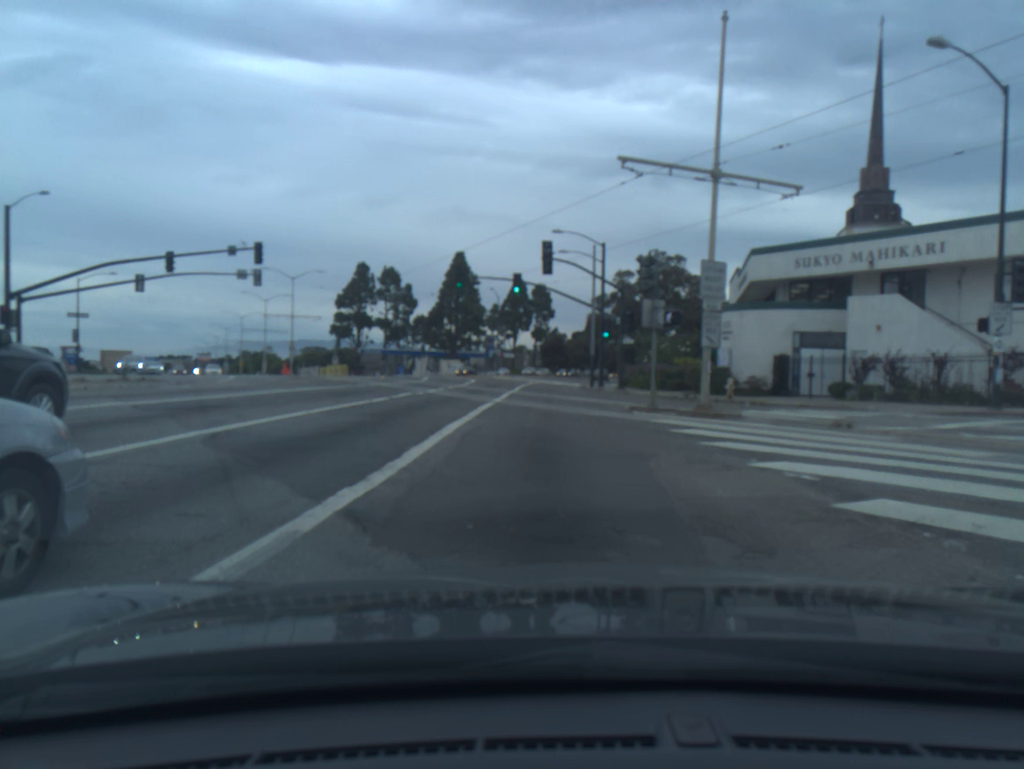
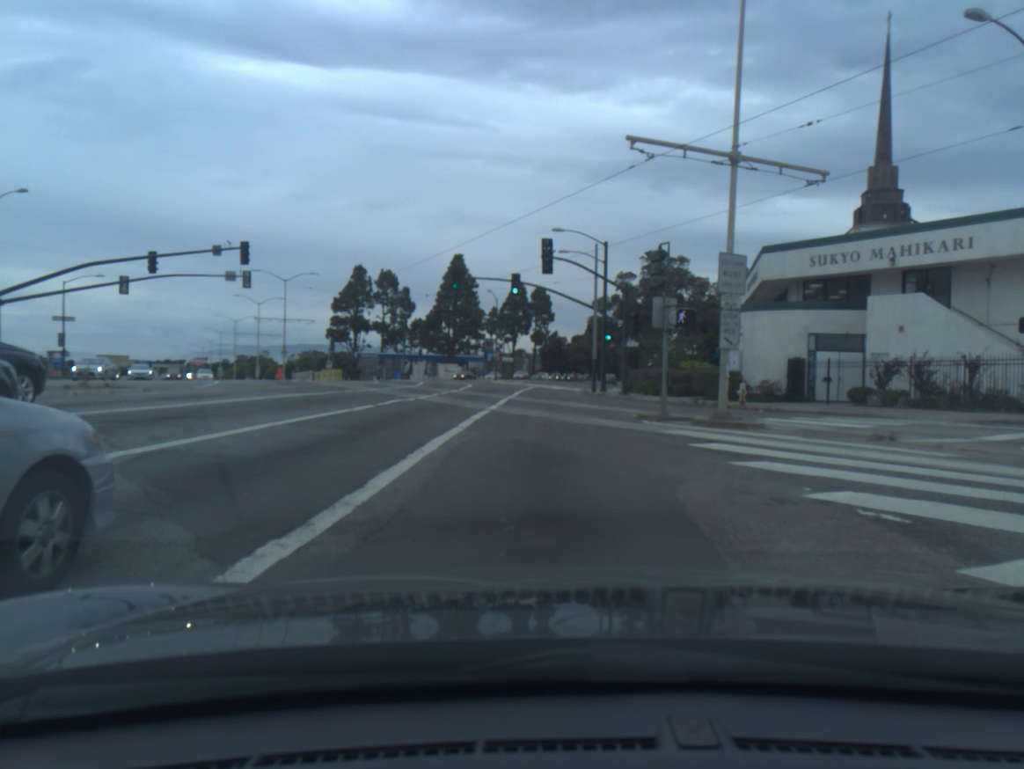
(0.0, +1.9) m; +1°
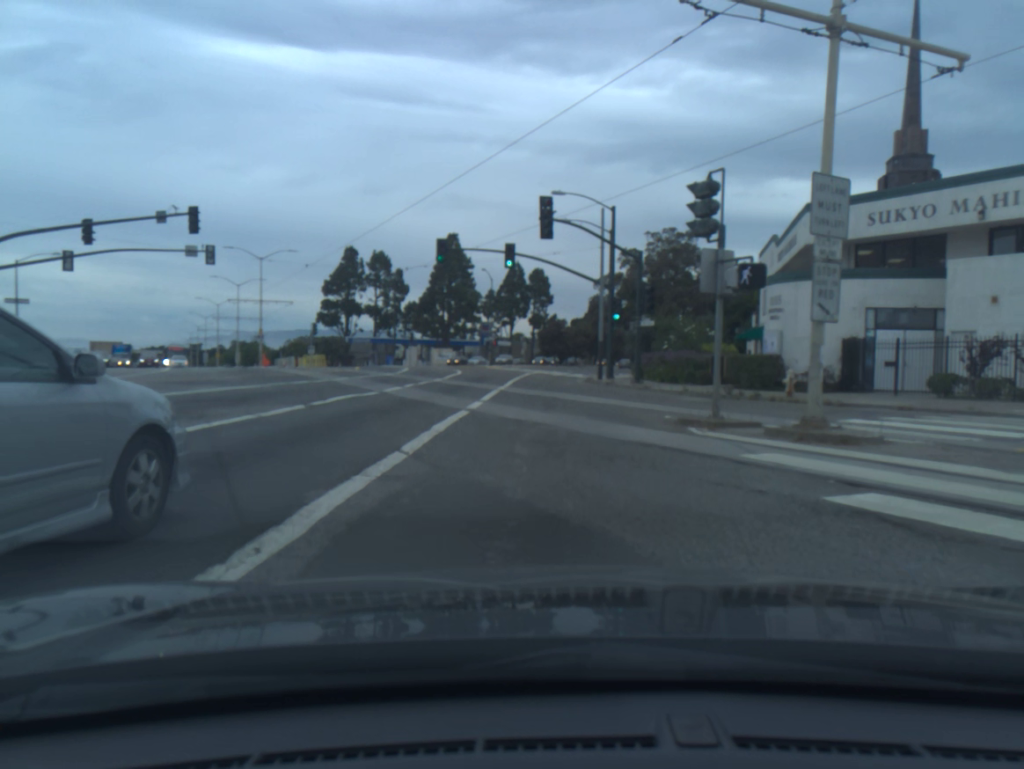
(-0.1, +6.0) m; 0°
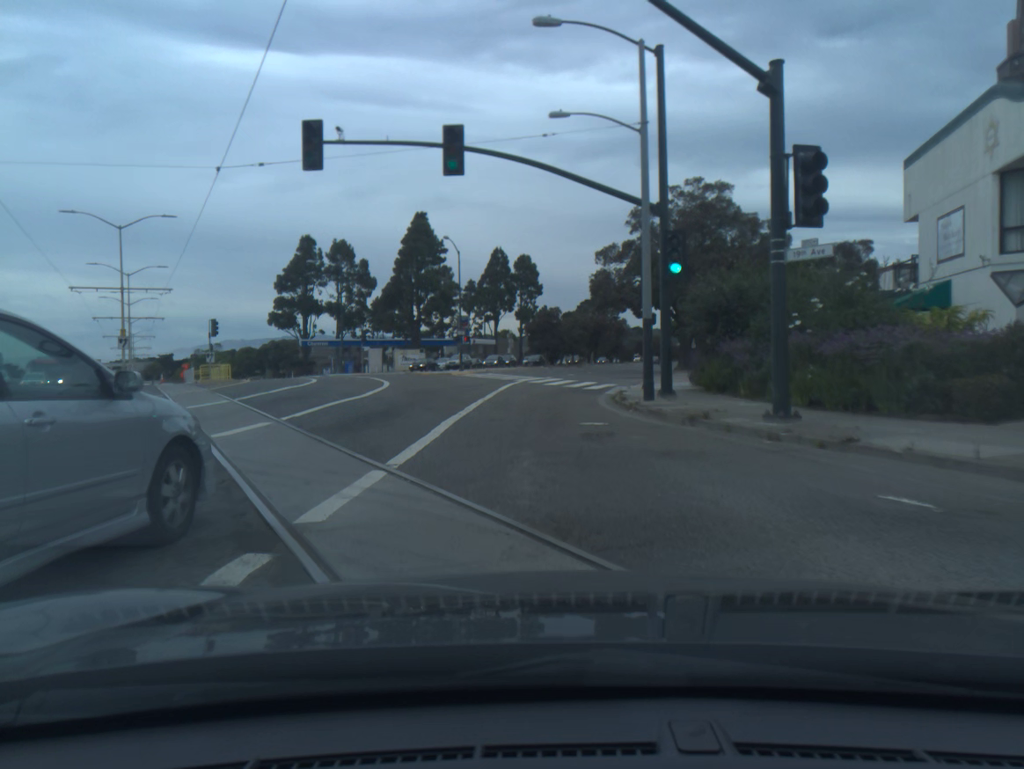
(-0.1, +21.1) m; 0°
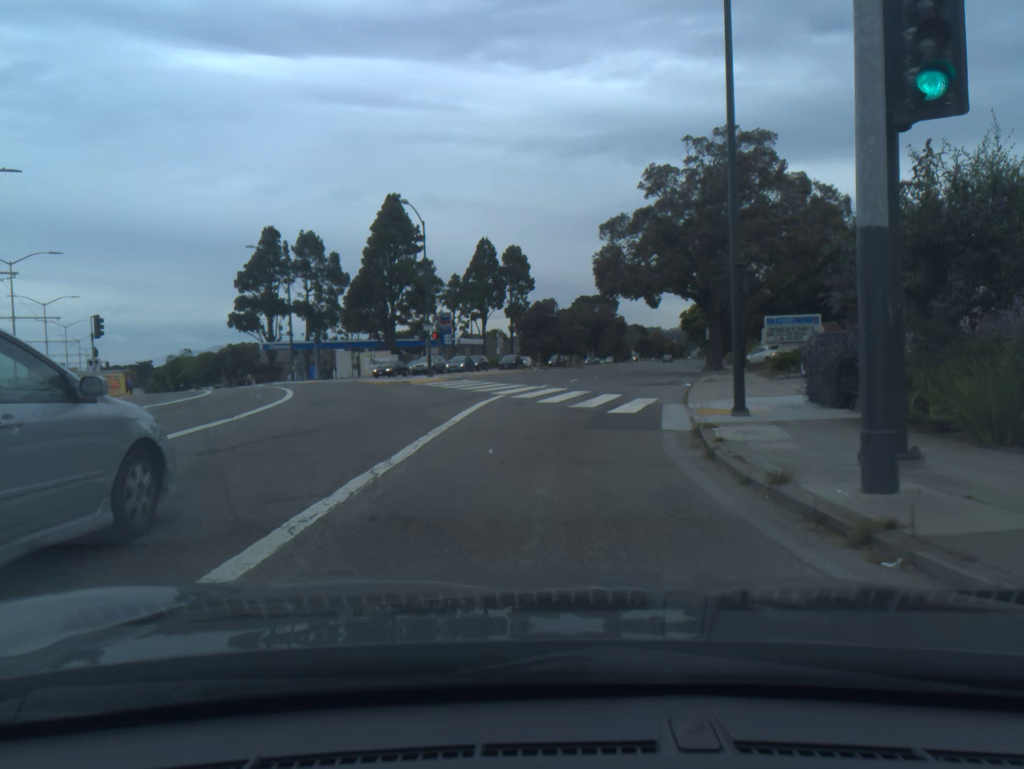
(+0.1, +13.7) m; +1°
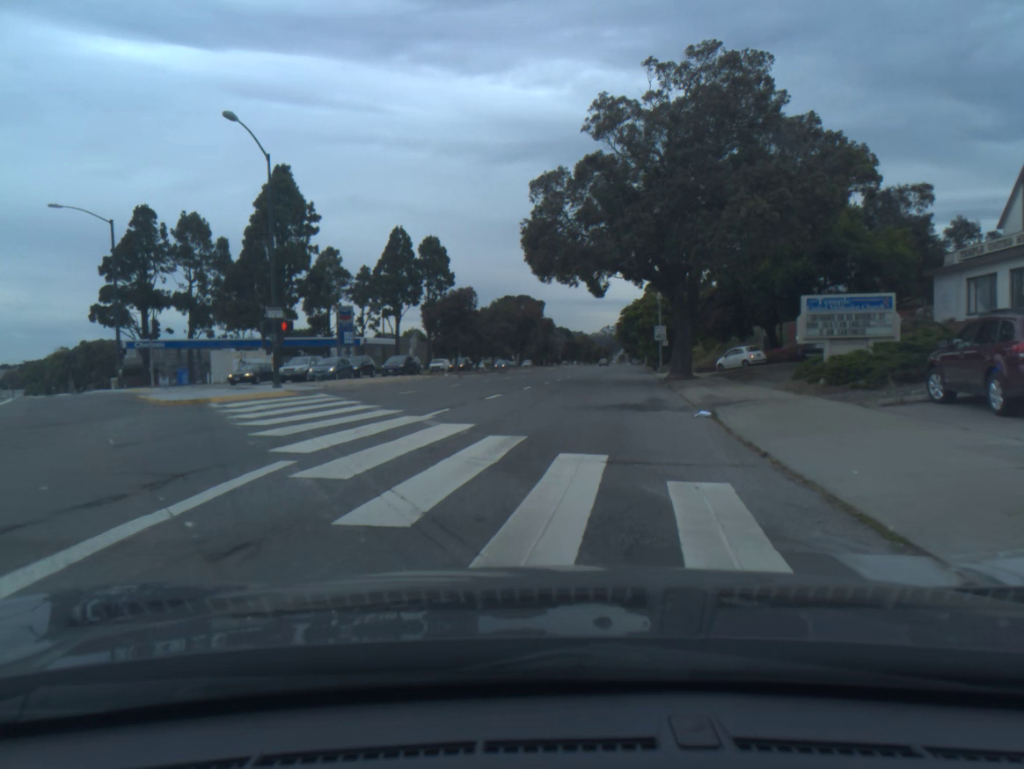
(+0.7, +15.5) m; +5°
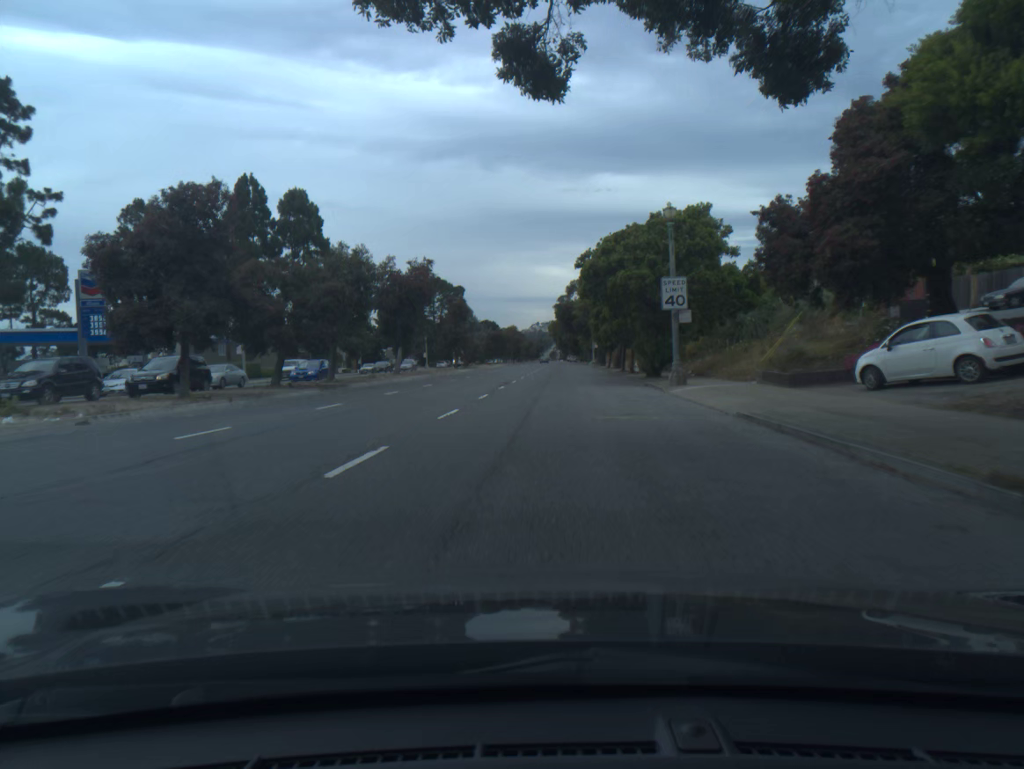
(+2.2, +36.0) m; +5°
